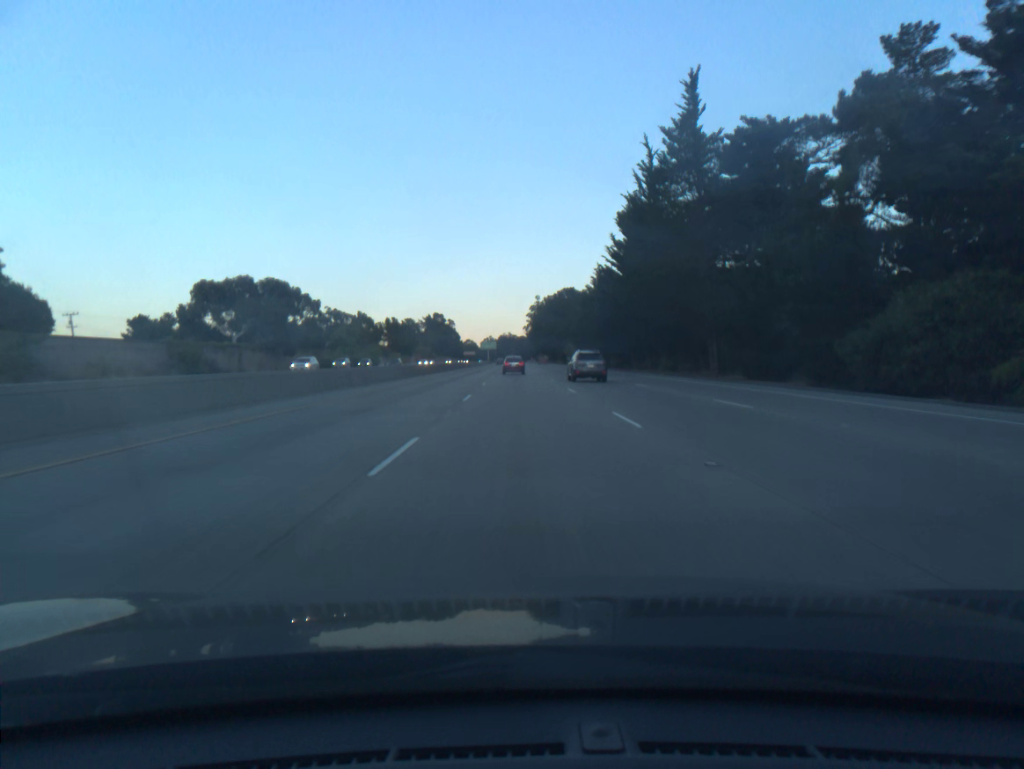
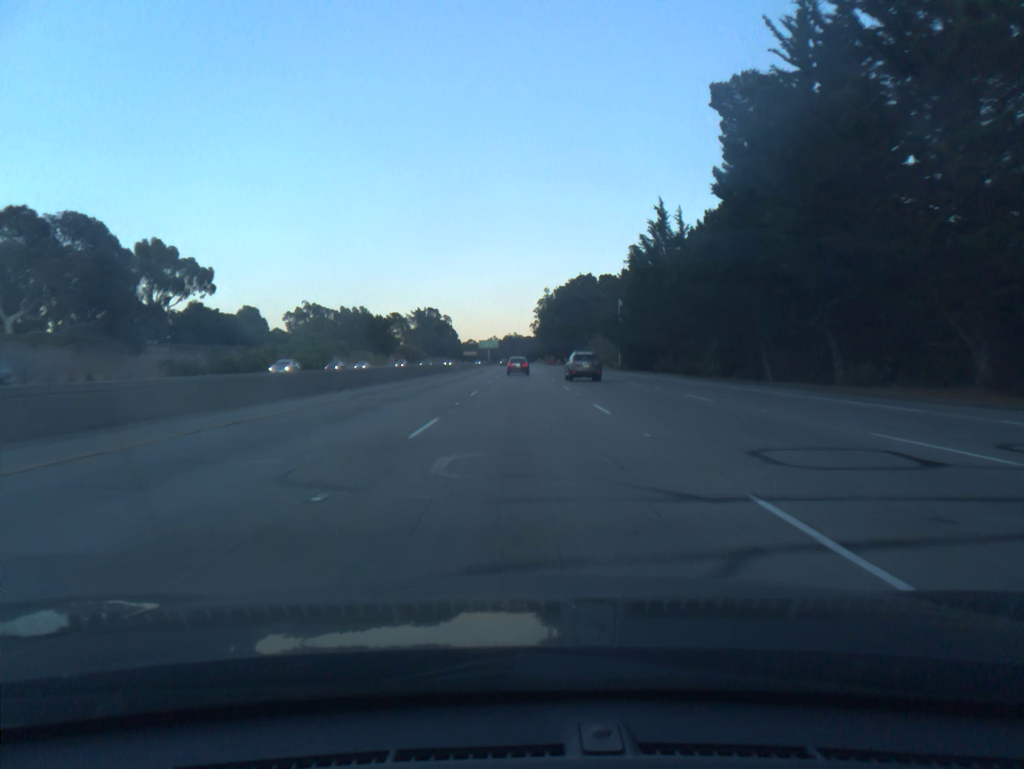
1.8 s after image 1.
(-0.1, +54.8) m; 0°
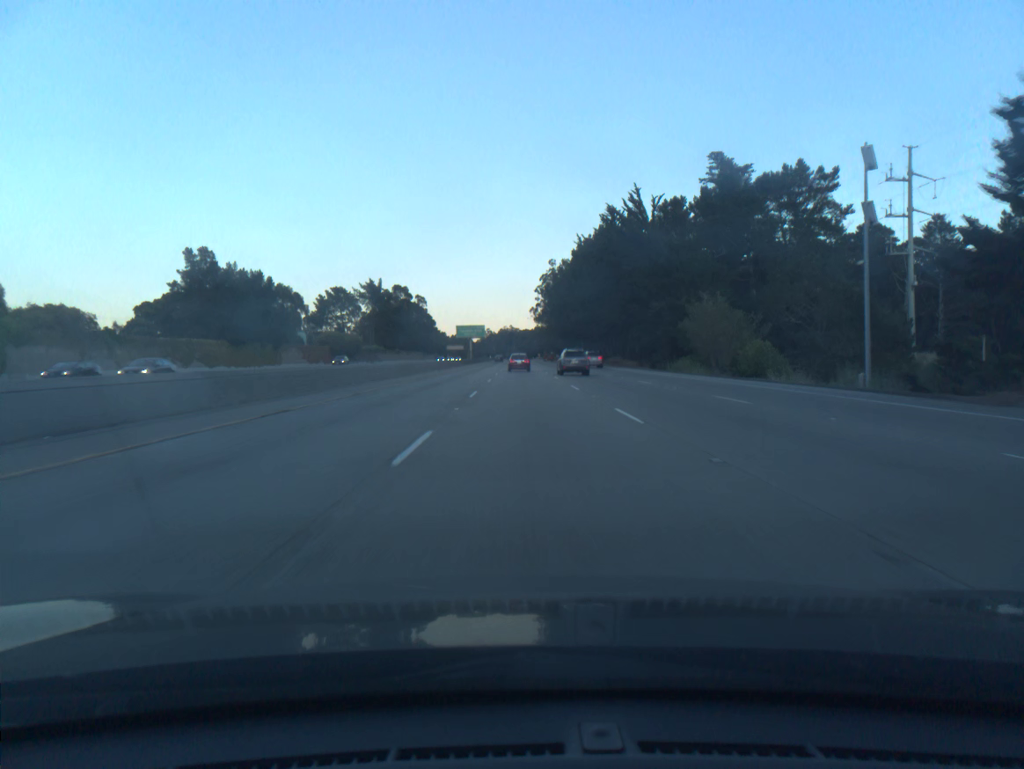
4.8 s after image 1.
(-0.2, +90.9) m; 0°
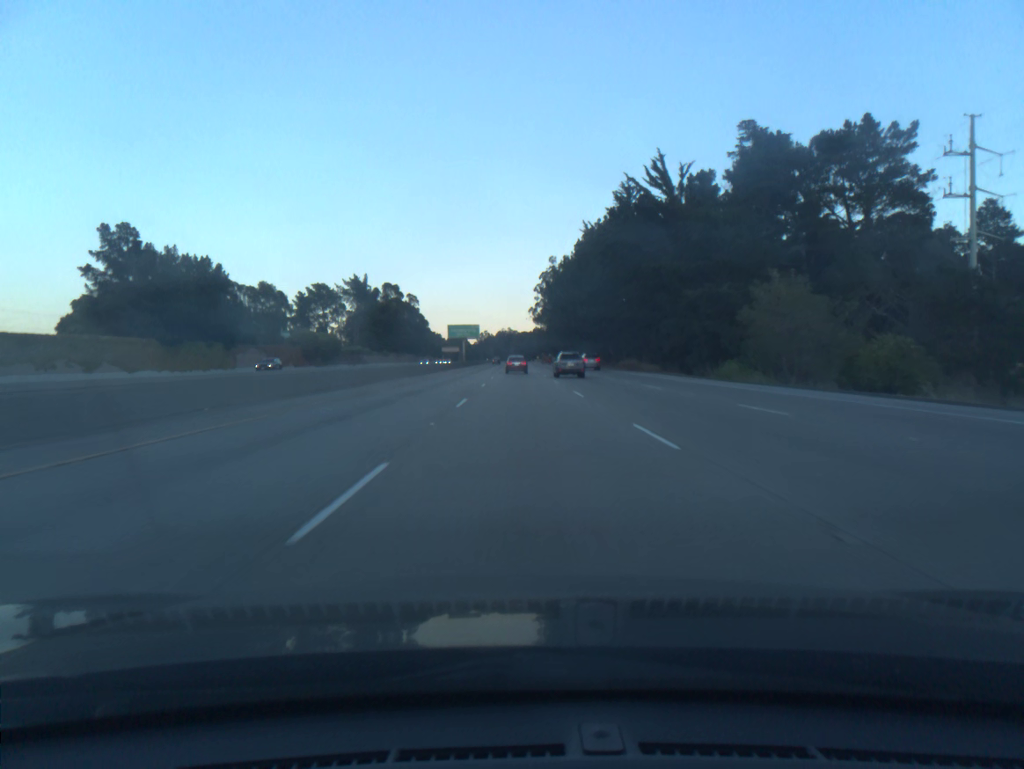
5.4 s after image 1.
(0.0, +18.1) m; 0°
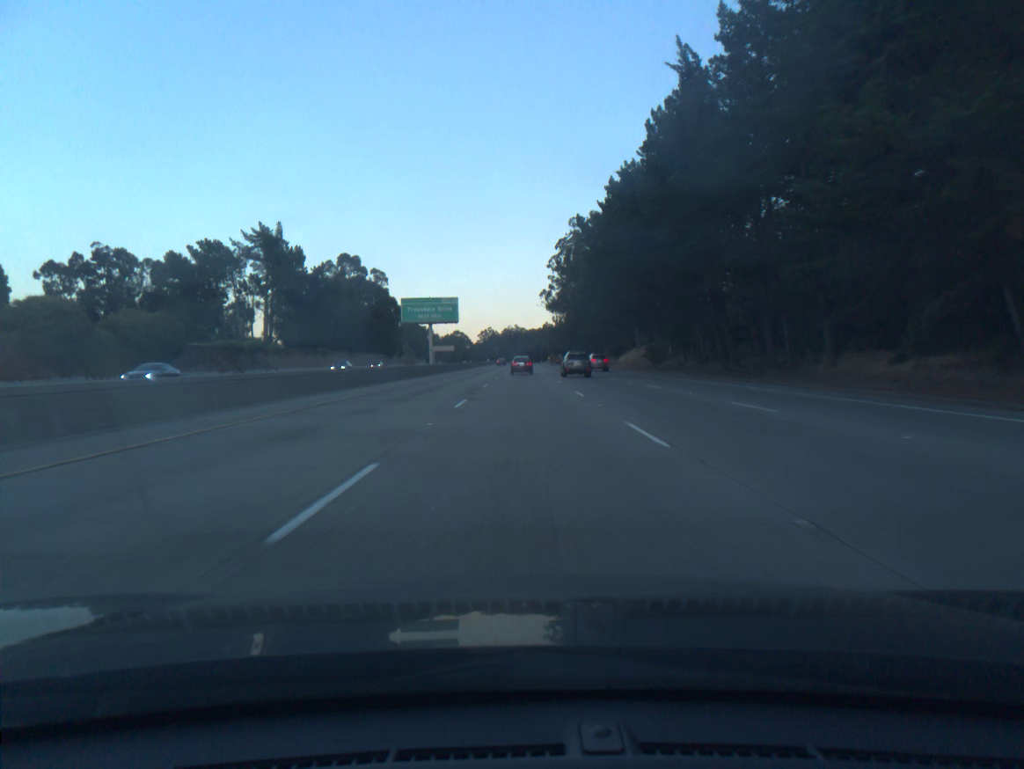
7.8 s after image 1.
(-0.2, +72.5) m; -1°
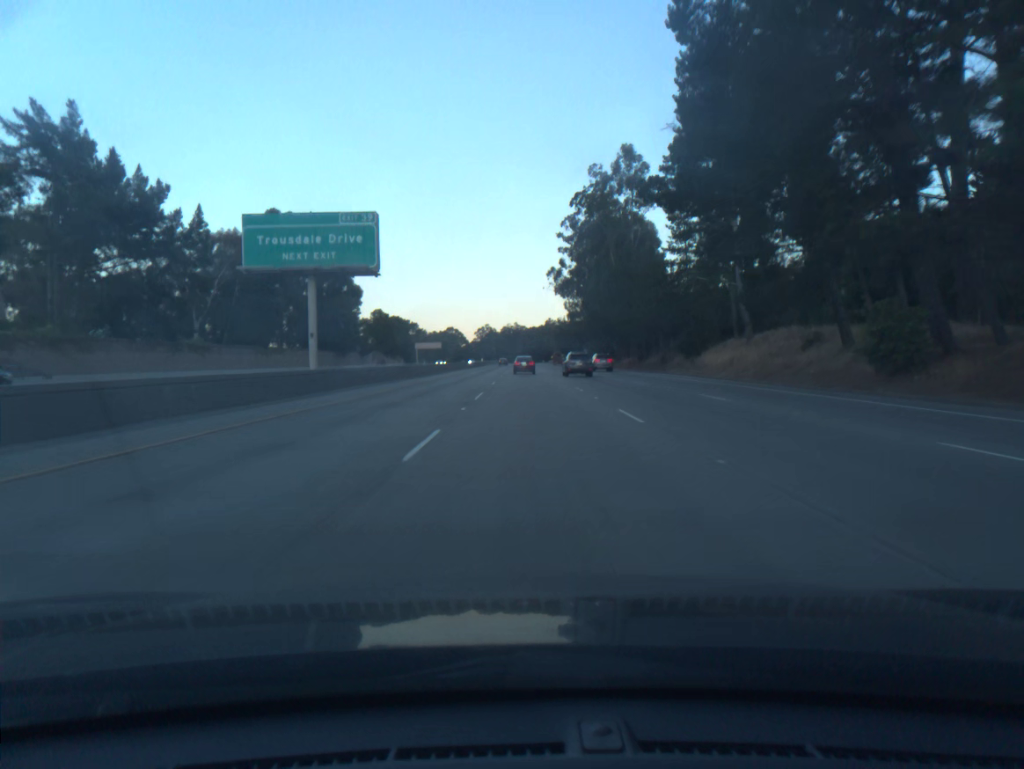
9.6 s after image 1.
(-0.1, +54.4) m; 0°
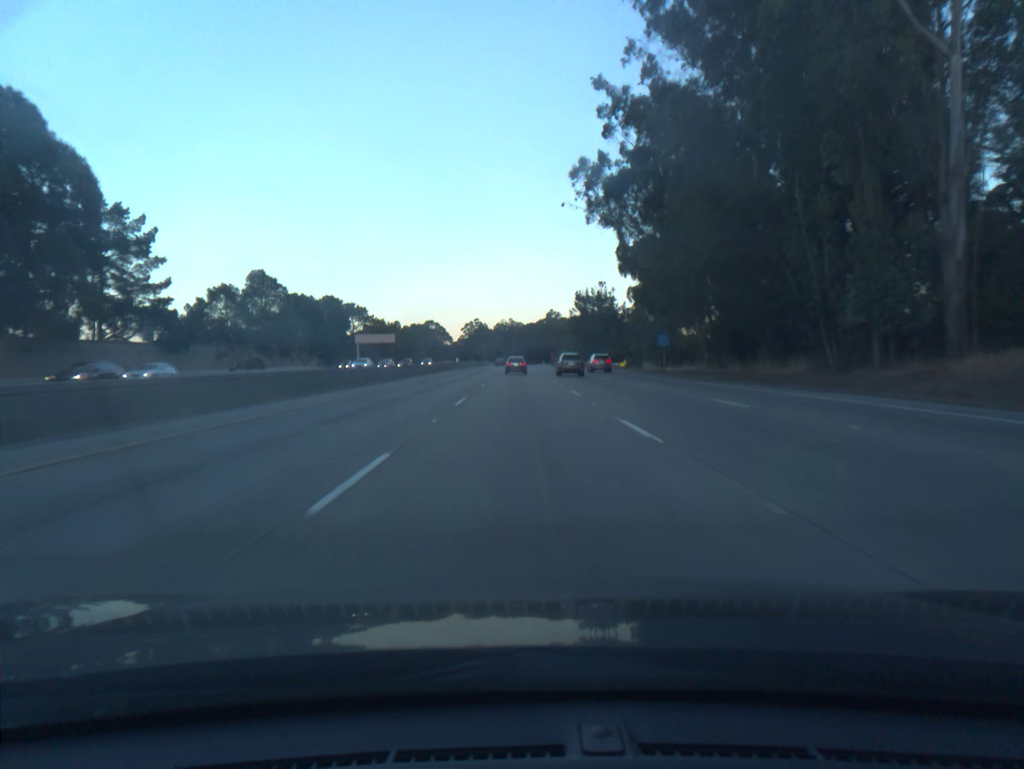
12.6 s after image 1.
(+0.5, +90.7) m; 0°
